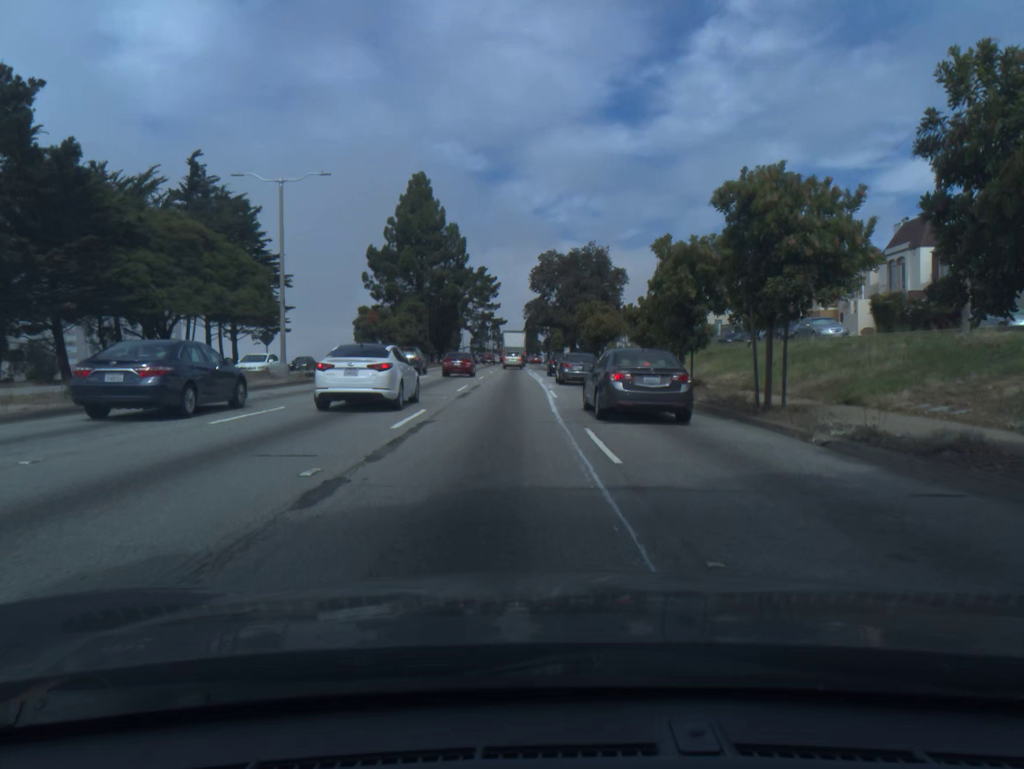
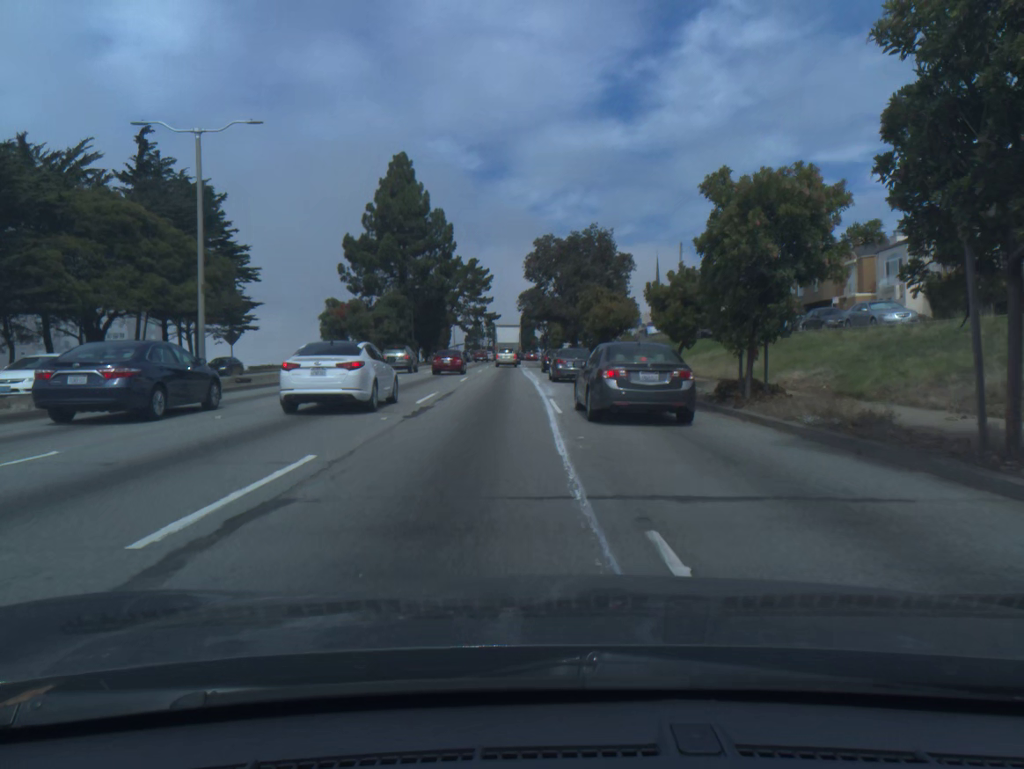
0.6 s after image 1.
(+0.1, +8.2) m; 0°
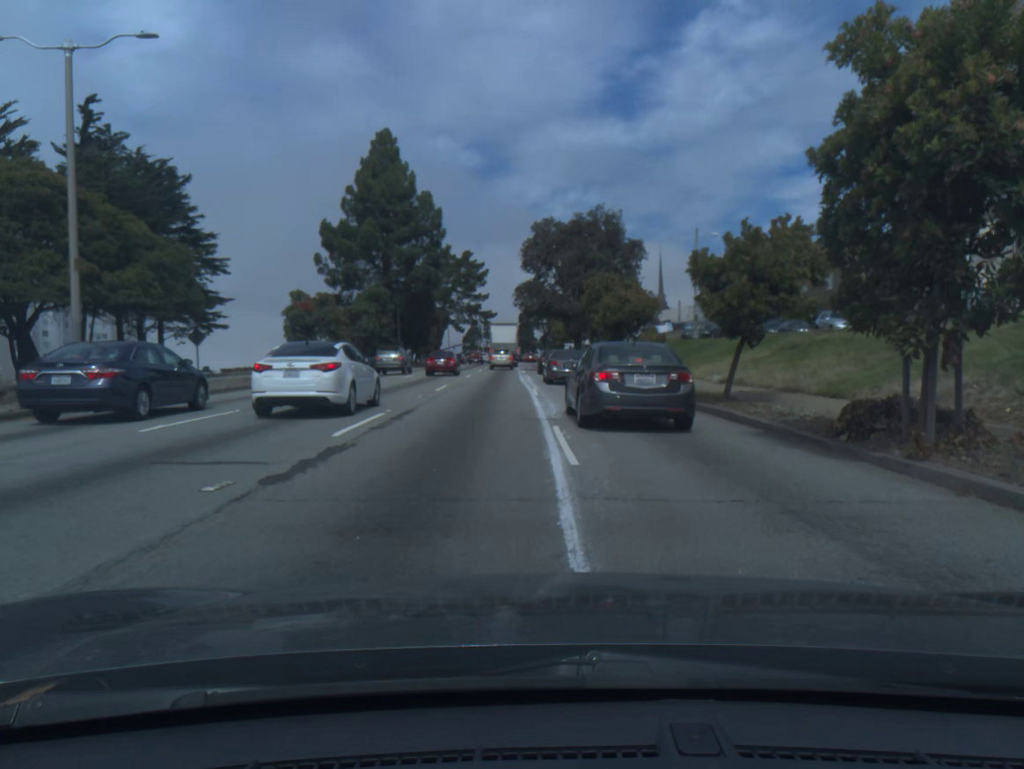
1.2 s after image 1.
(0.0, +7.5) m; 0°
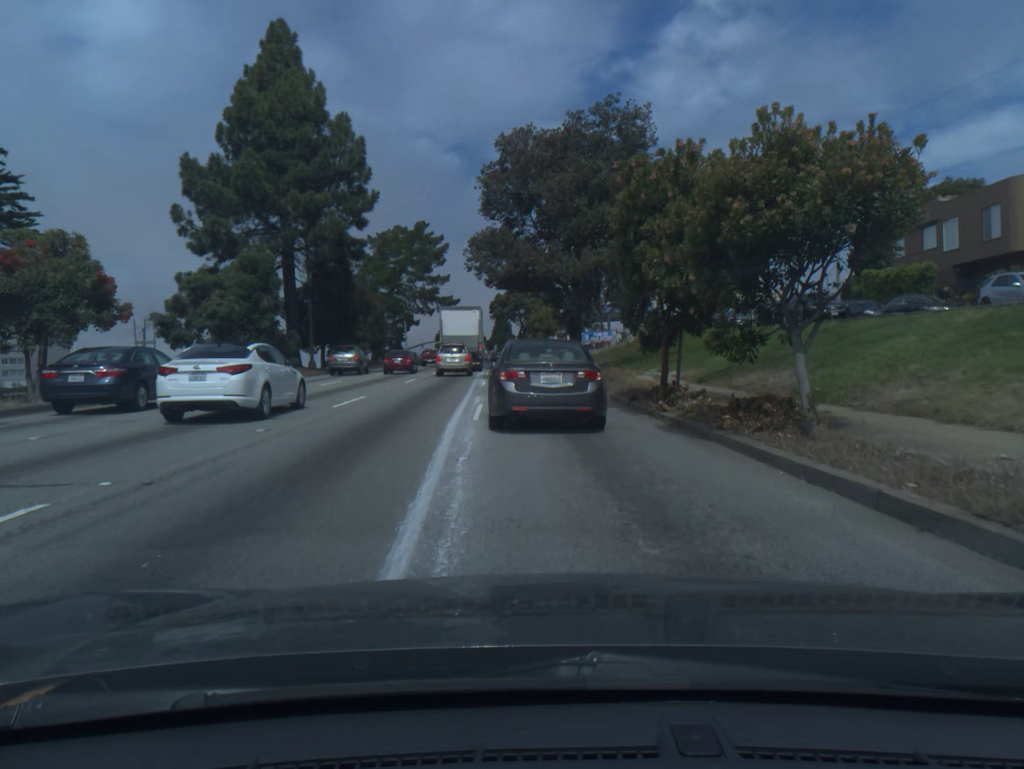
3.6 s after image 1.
(+0.2, +24.2) m; +1°
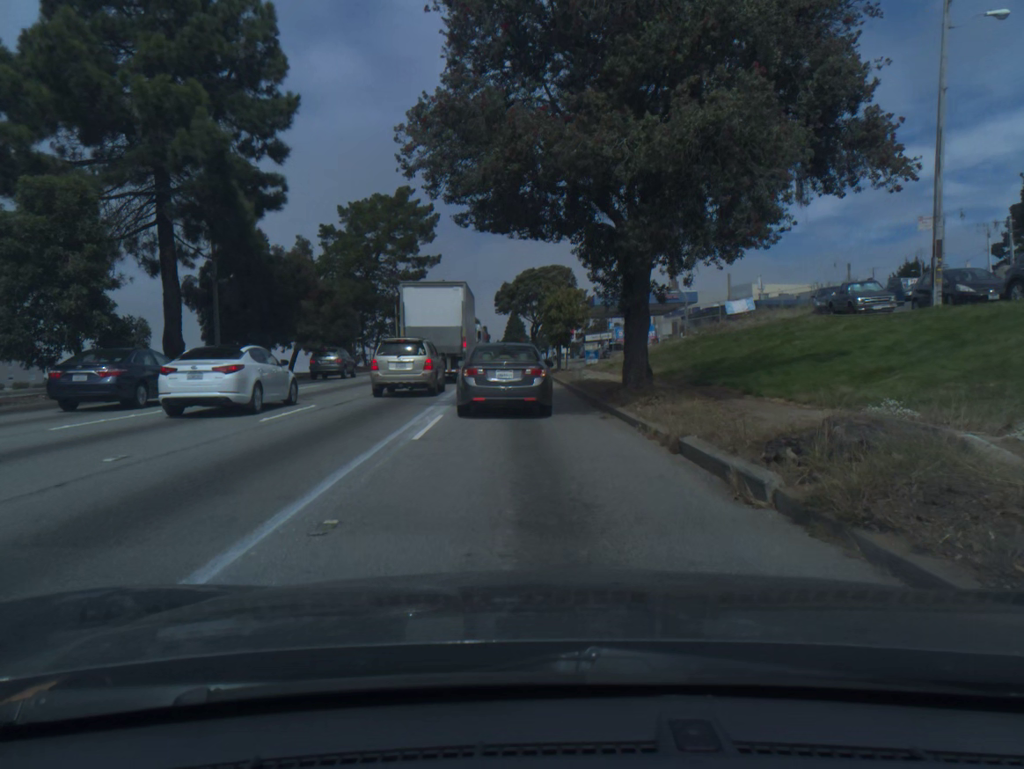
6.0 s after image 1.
(-0.2, +18.5) m; -1°
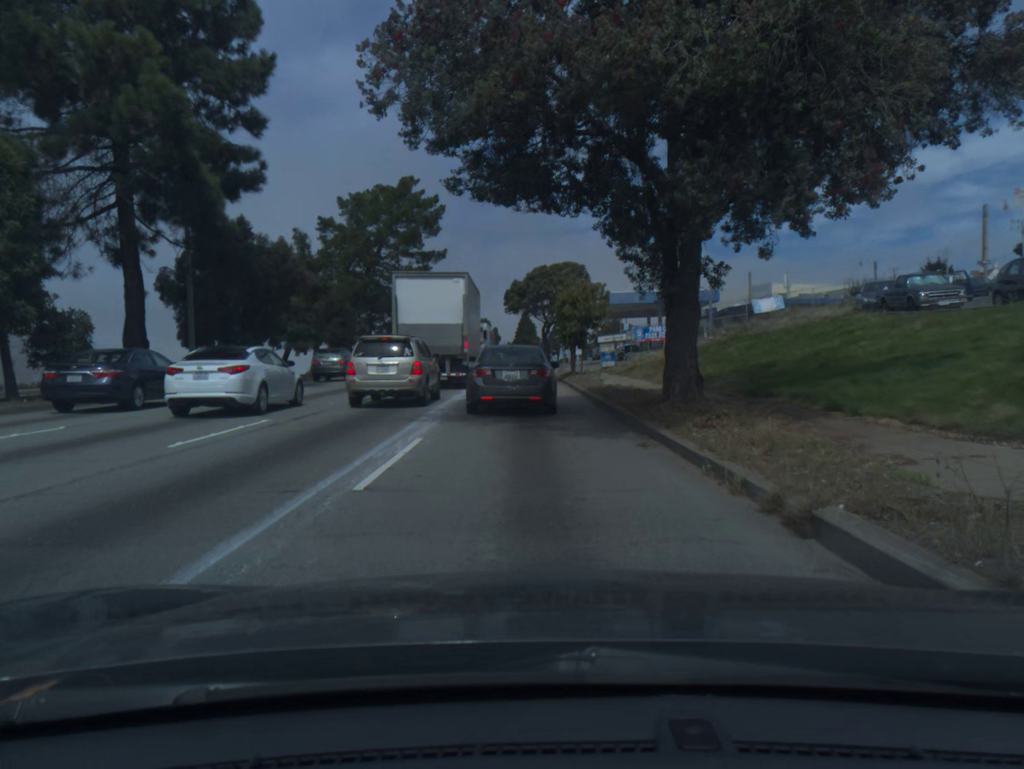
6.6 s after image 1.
(0.0, +4.1) m; 0°
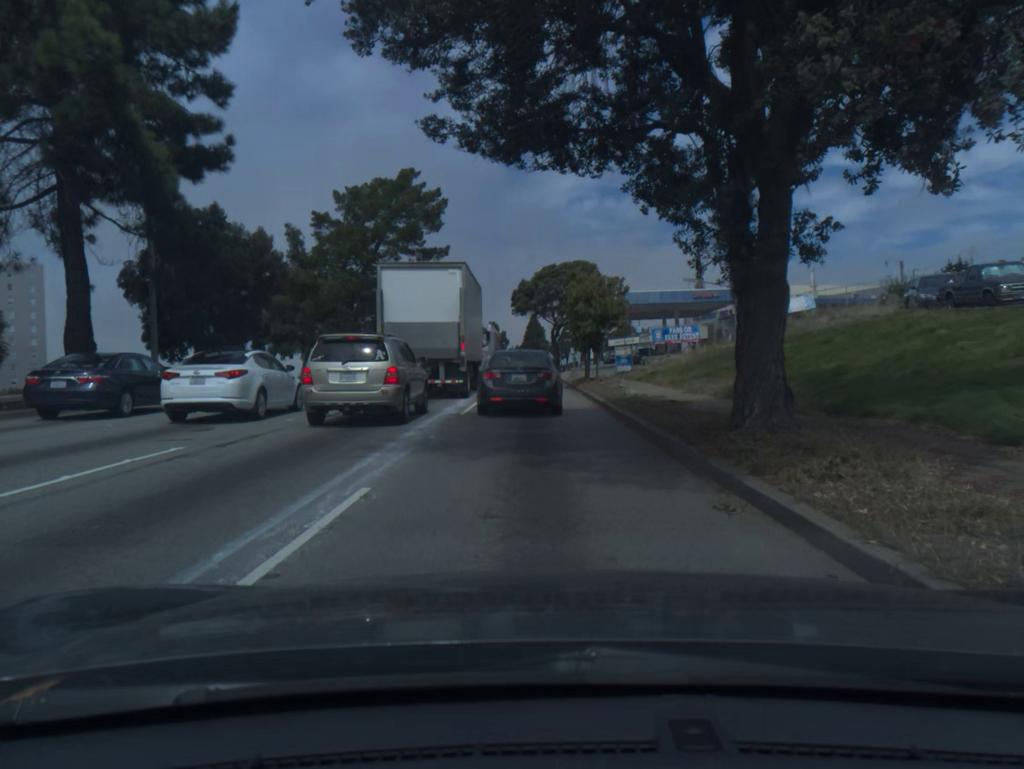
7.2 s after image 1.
(0.0, +4.0) m; -1°
